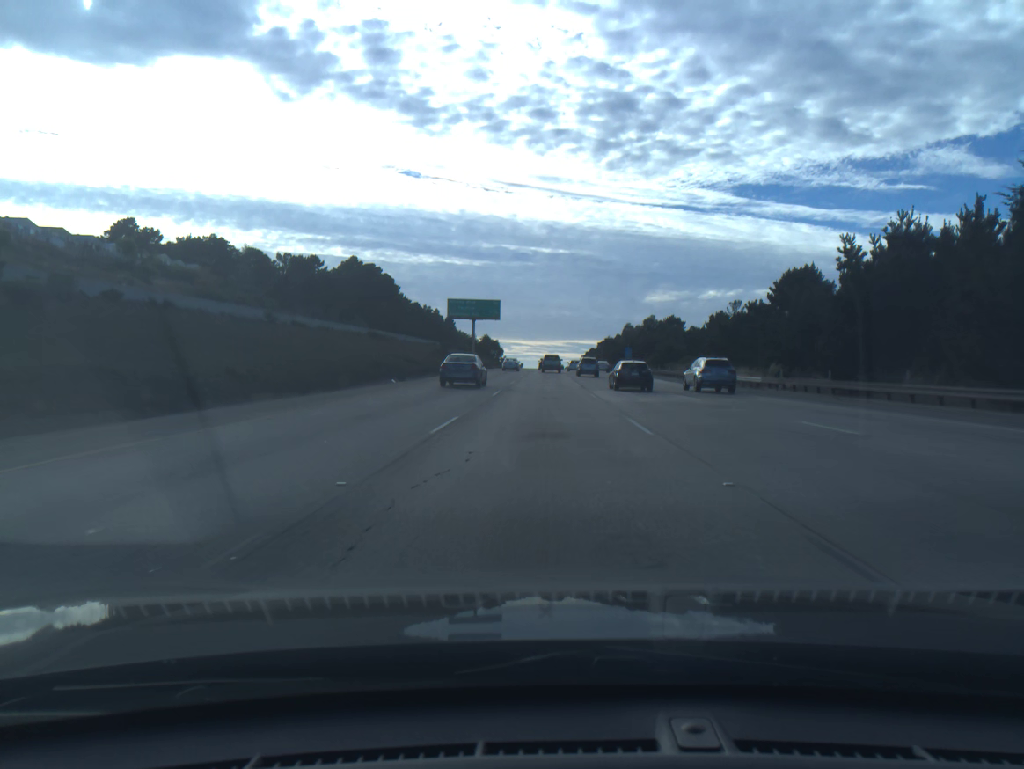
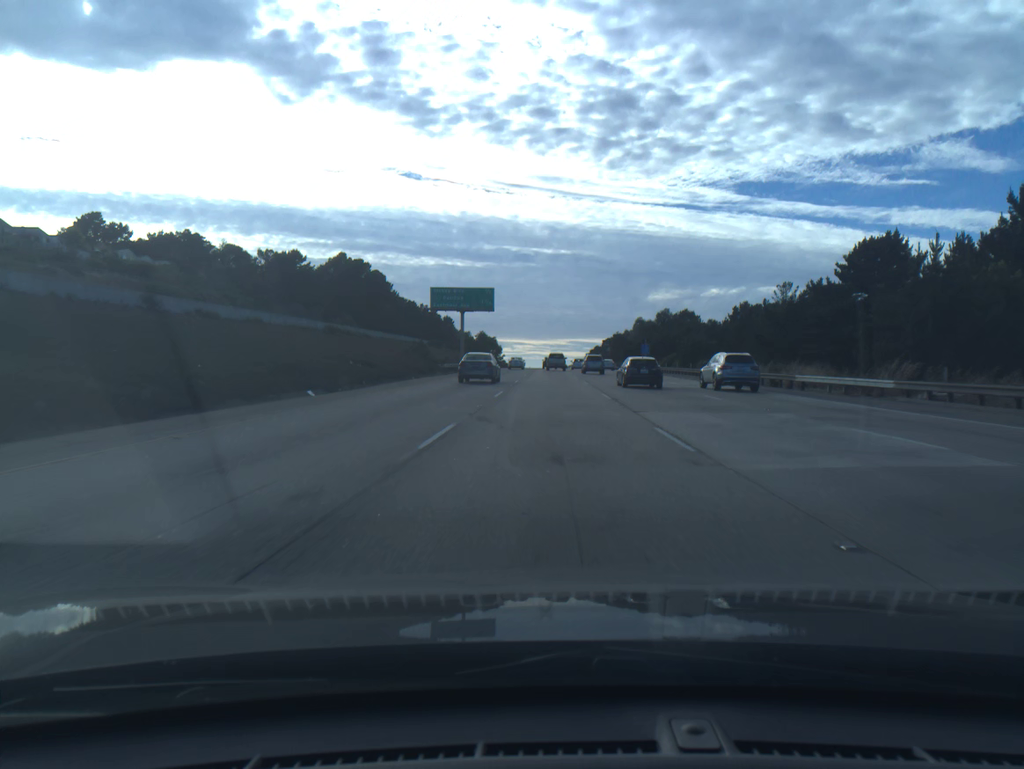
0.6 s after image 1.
(0.0, +17.0) m; 0°
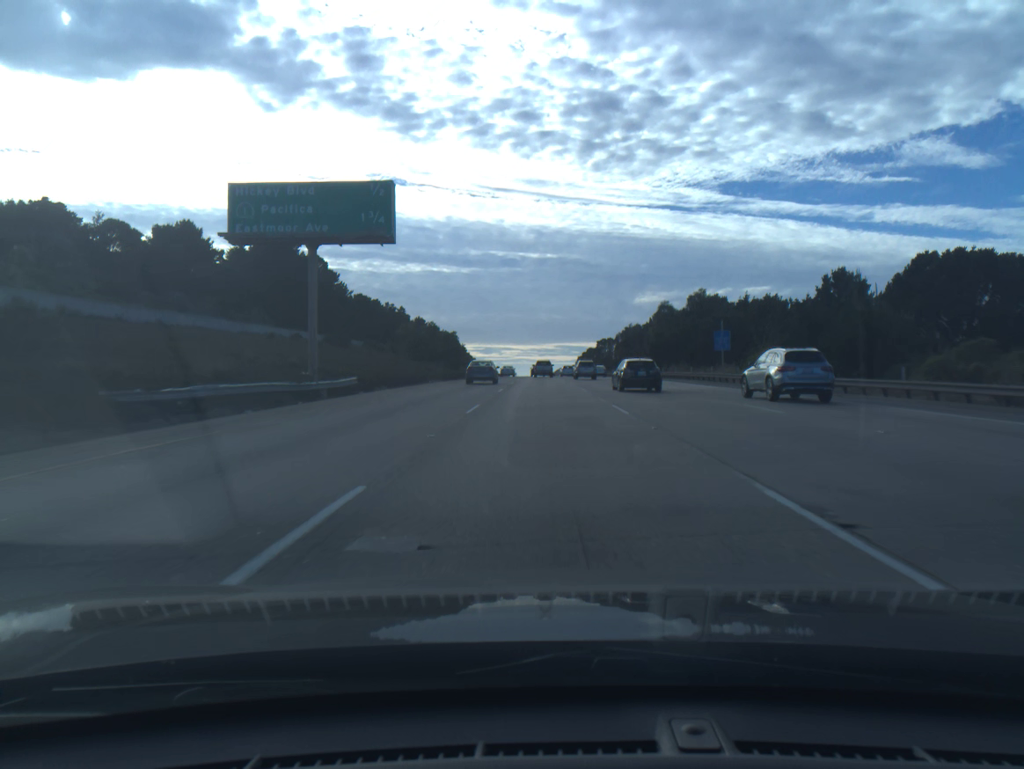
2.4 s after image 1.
(+0.3, +51.0) m; +1°
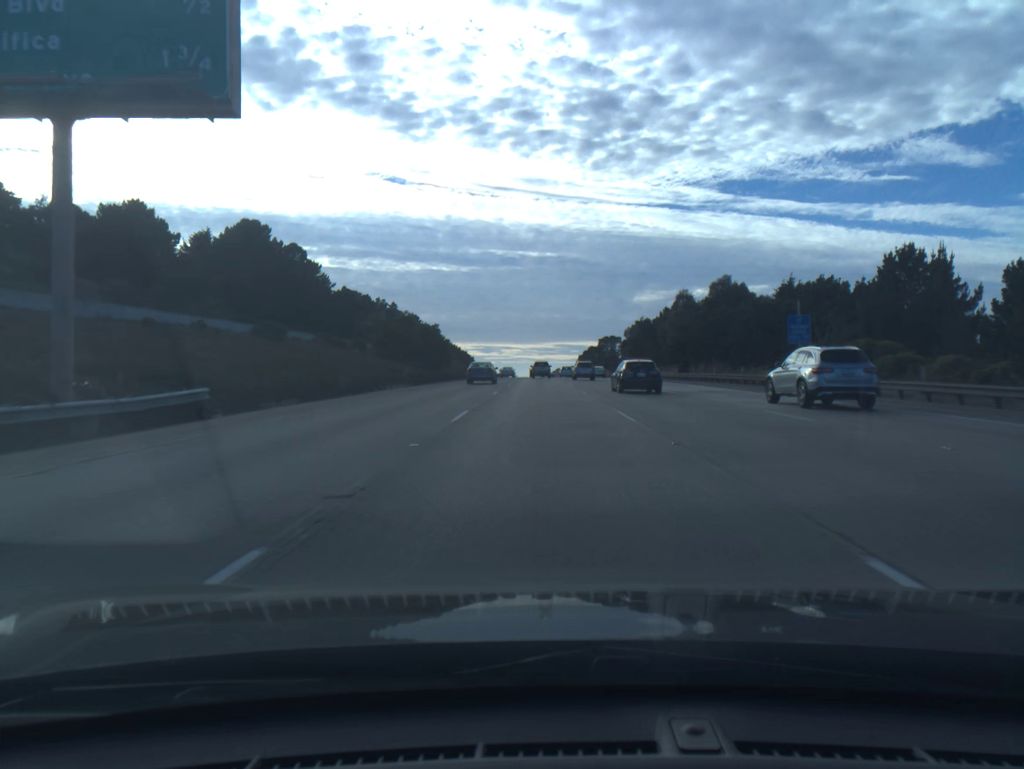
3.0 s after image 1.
(0.0, +17.0) m; 0°
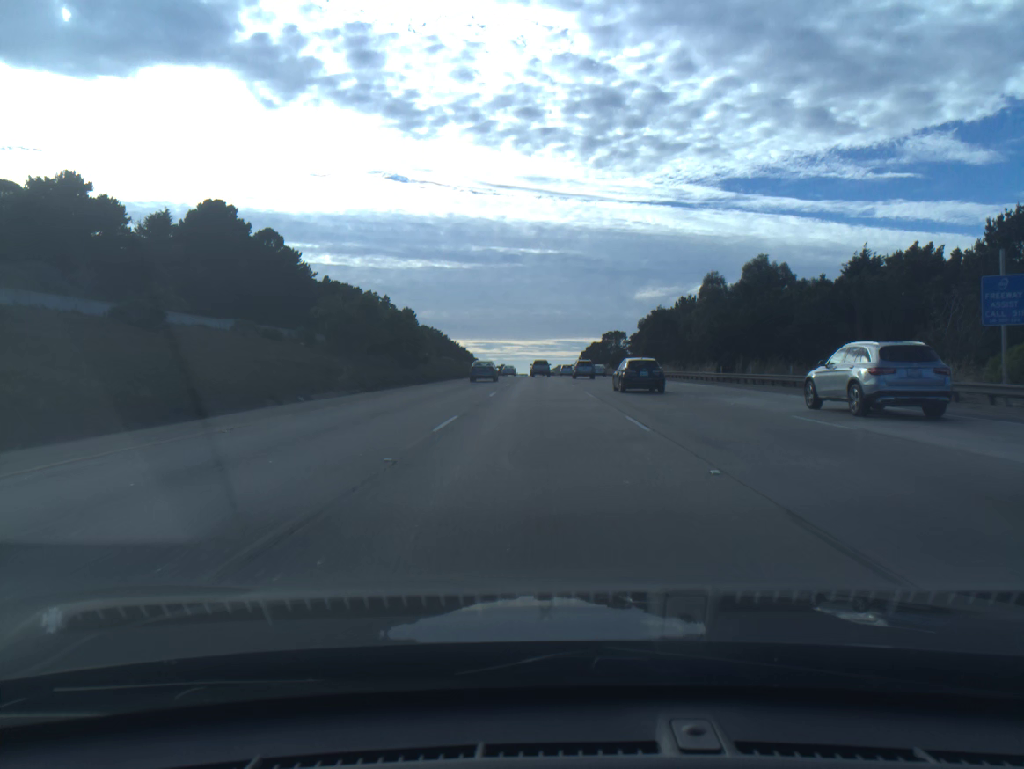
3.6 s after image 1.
(0.0, +17.0) m; 0°
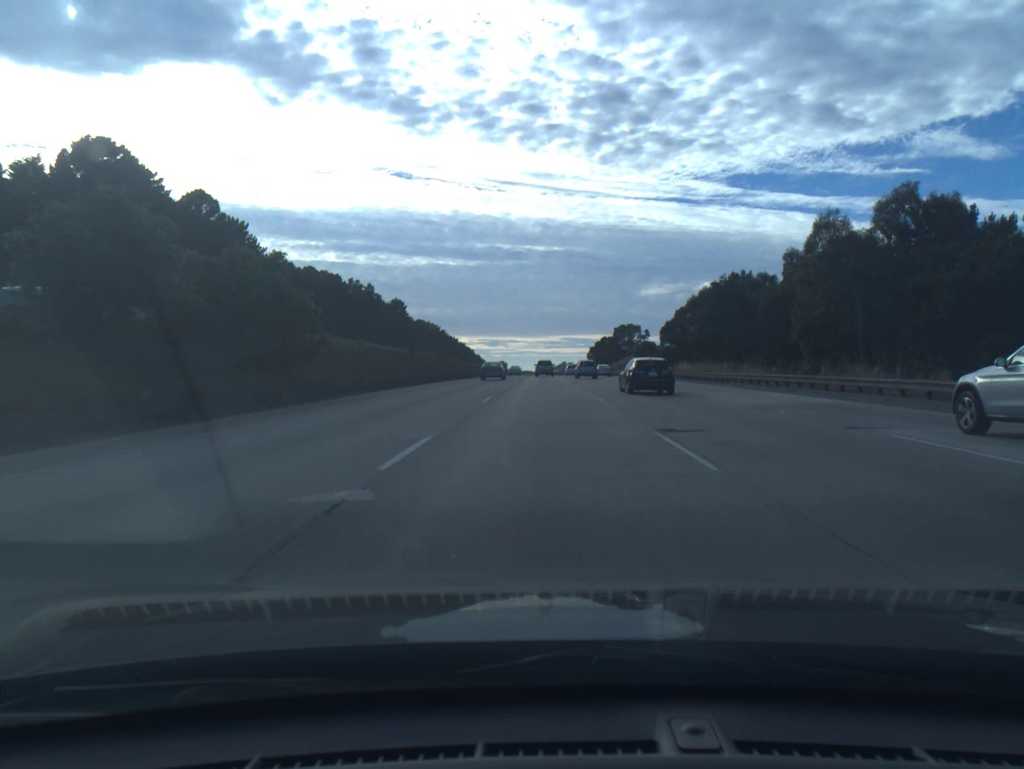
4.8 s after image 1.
(-0.1, +34.0) m; 0°
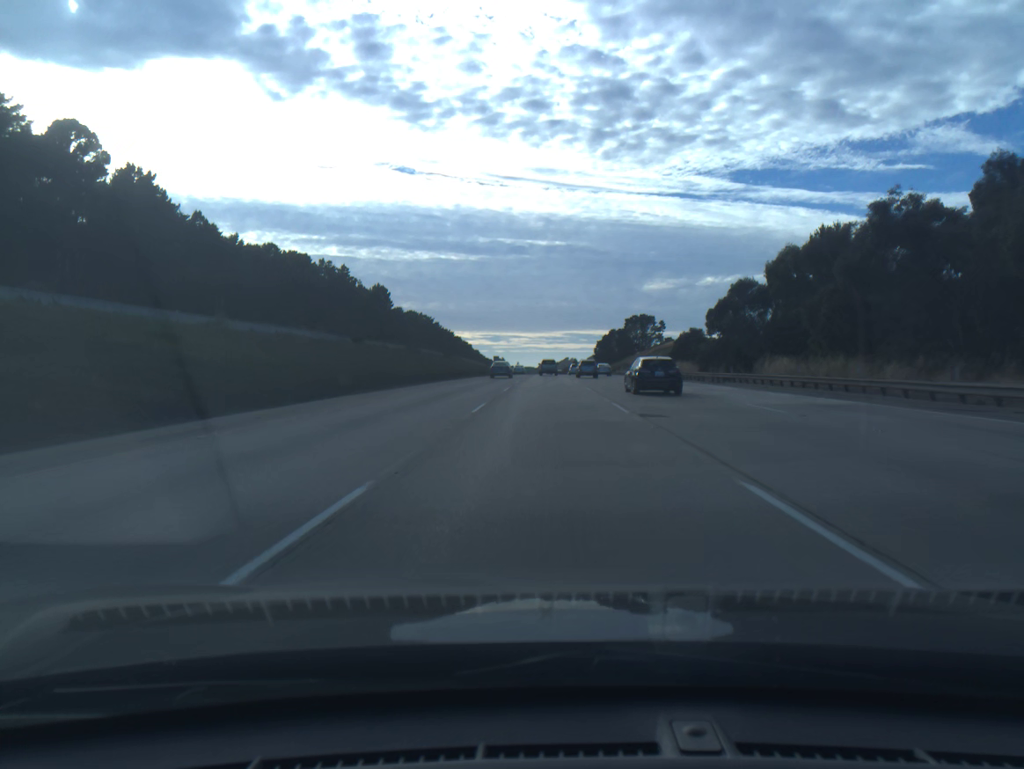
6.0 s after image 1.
(0.0, +34.1) m; 0°
